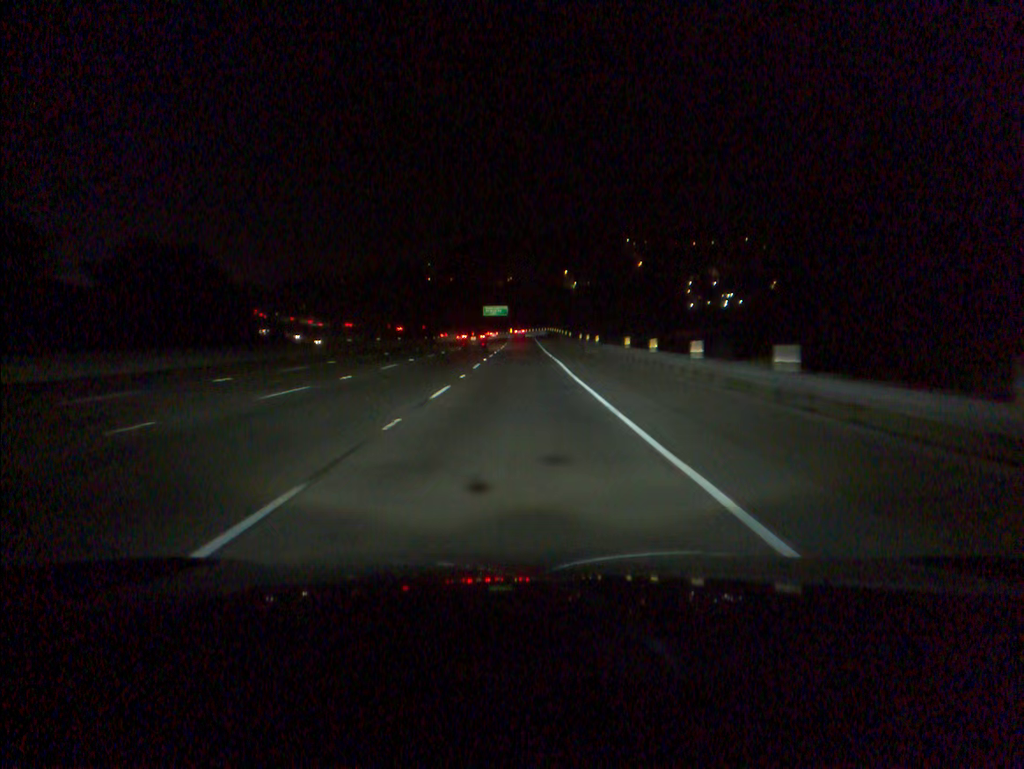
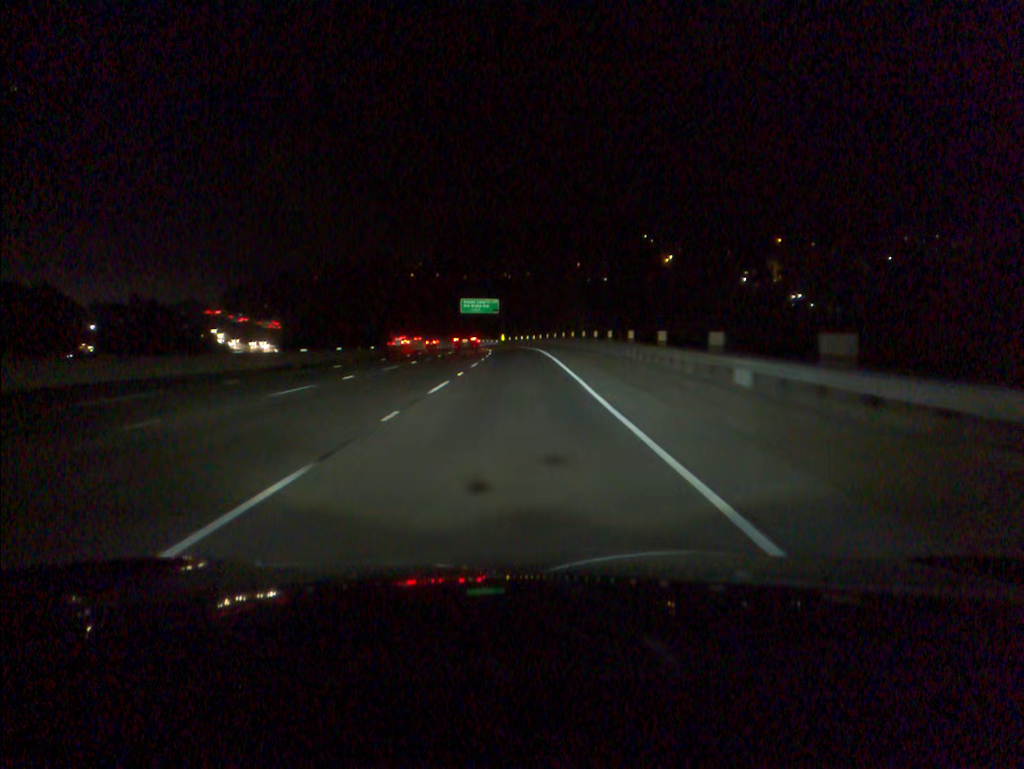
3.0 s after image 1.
(-0.2, +86.6) m; 0°
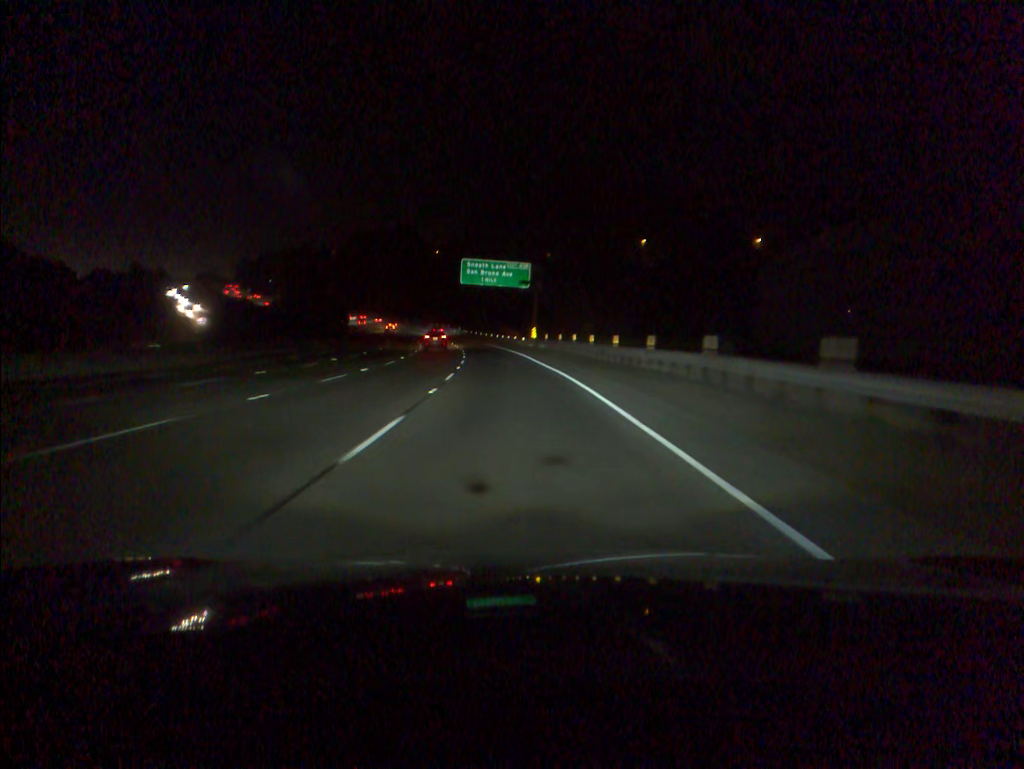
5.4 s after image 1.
(-0.9, +68.1) m; -3°
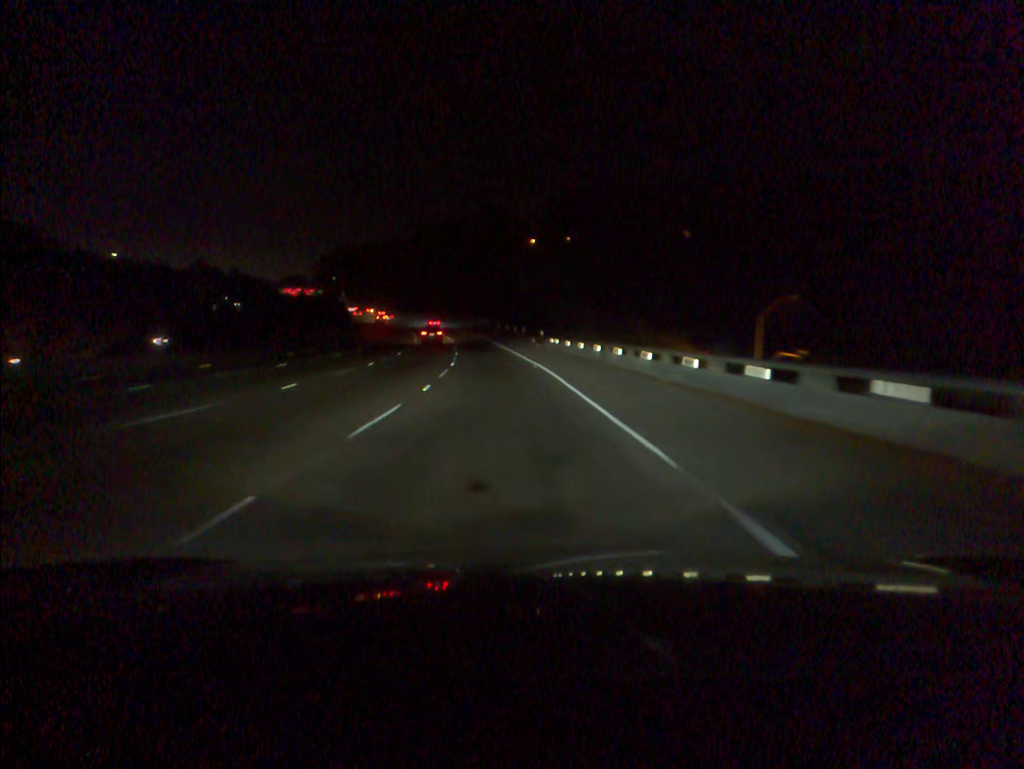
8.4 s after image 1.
(-5.1, +85.2) m; -7°
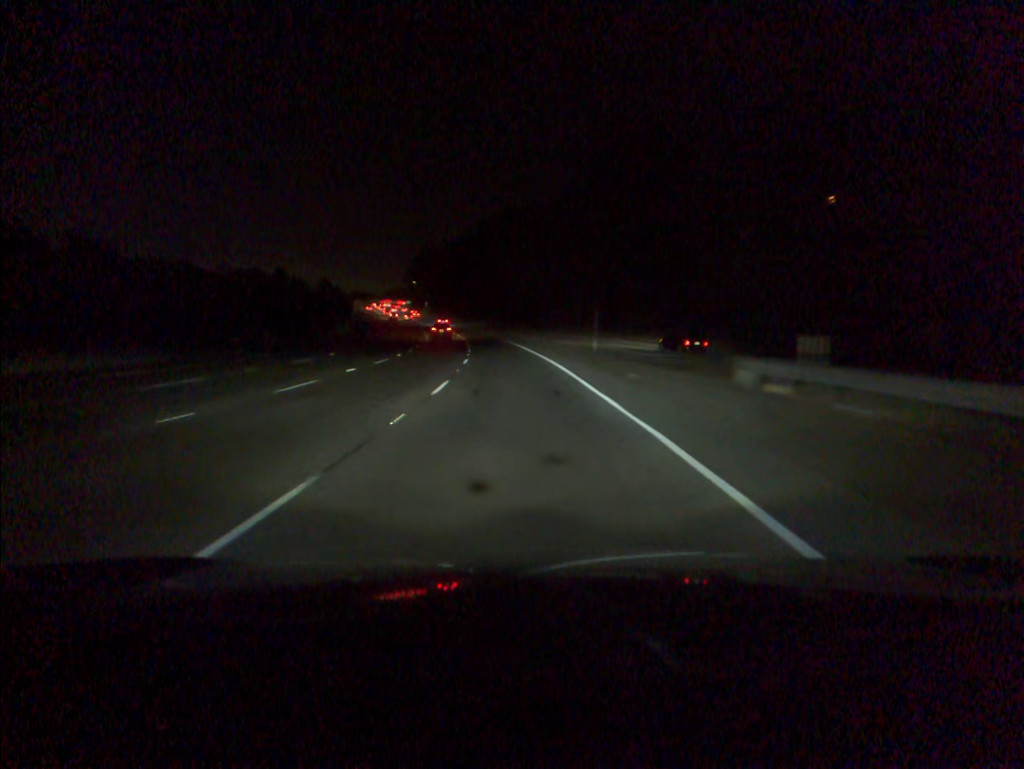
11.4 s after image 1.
(-6.1, +87.6) m; -8°
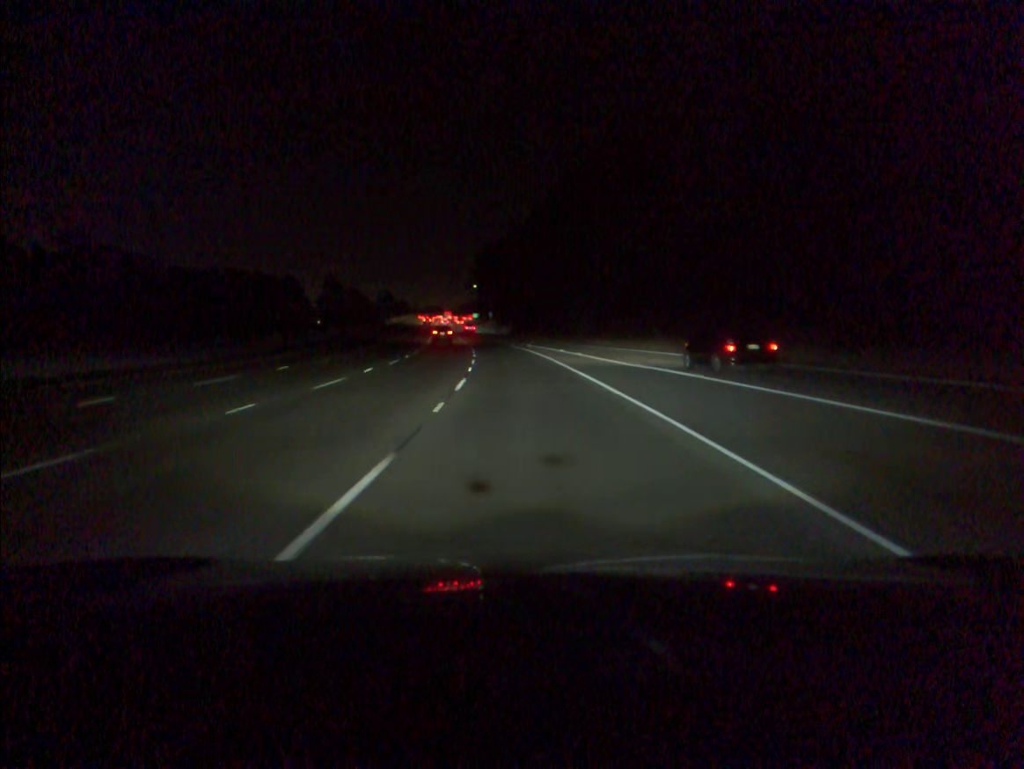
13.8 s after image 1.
(-3.8, +71.2) m; -6°
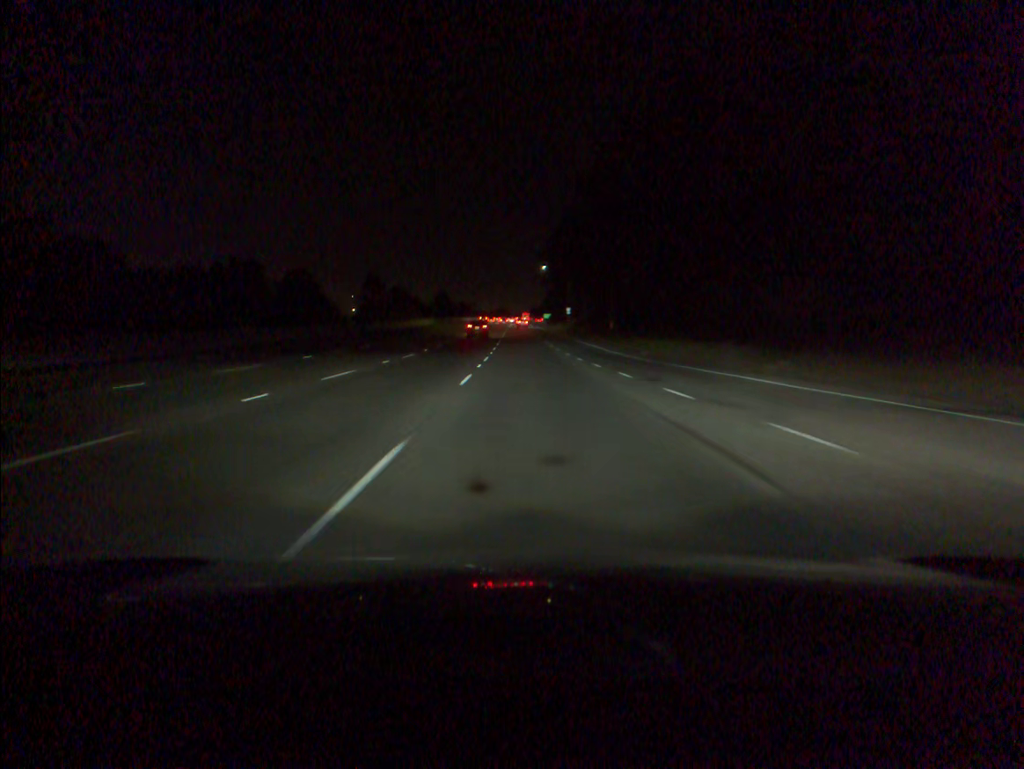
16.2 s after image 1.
(-3.7, +72.2) m; -5°
